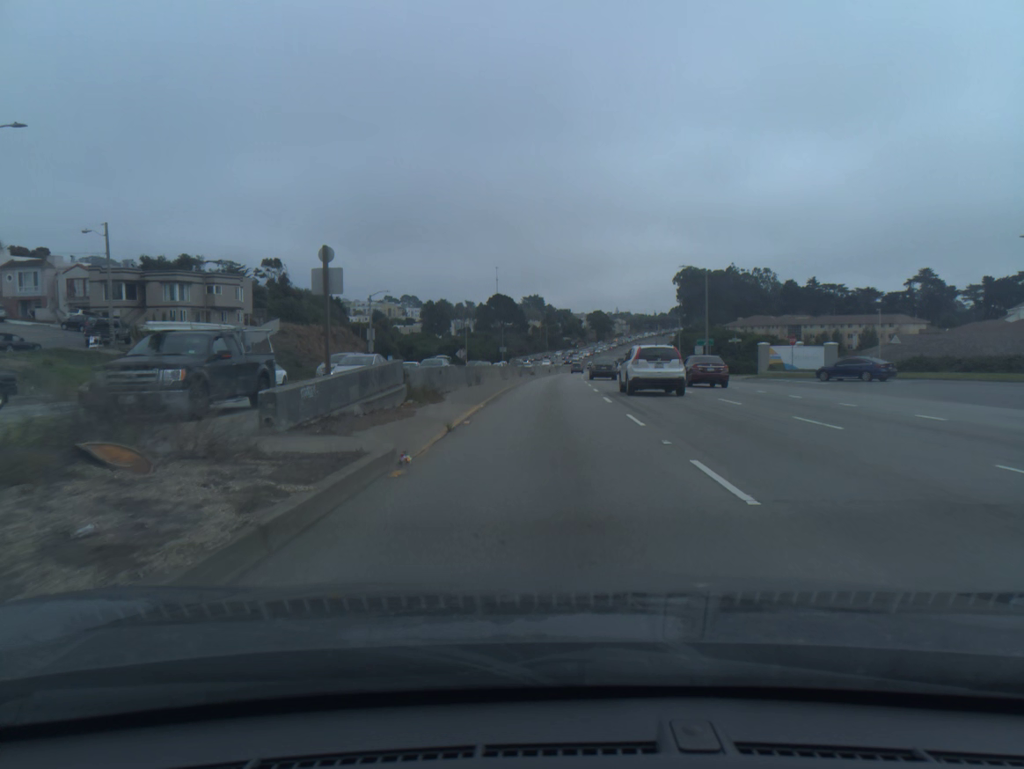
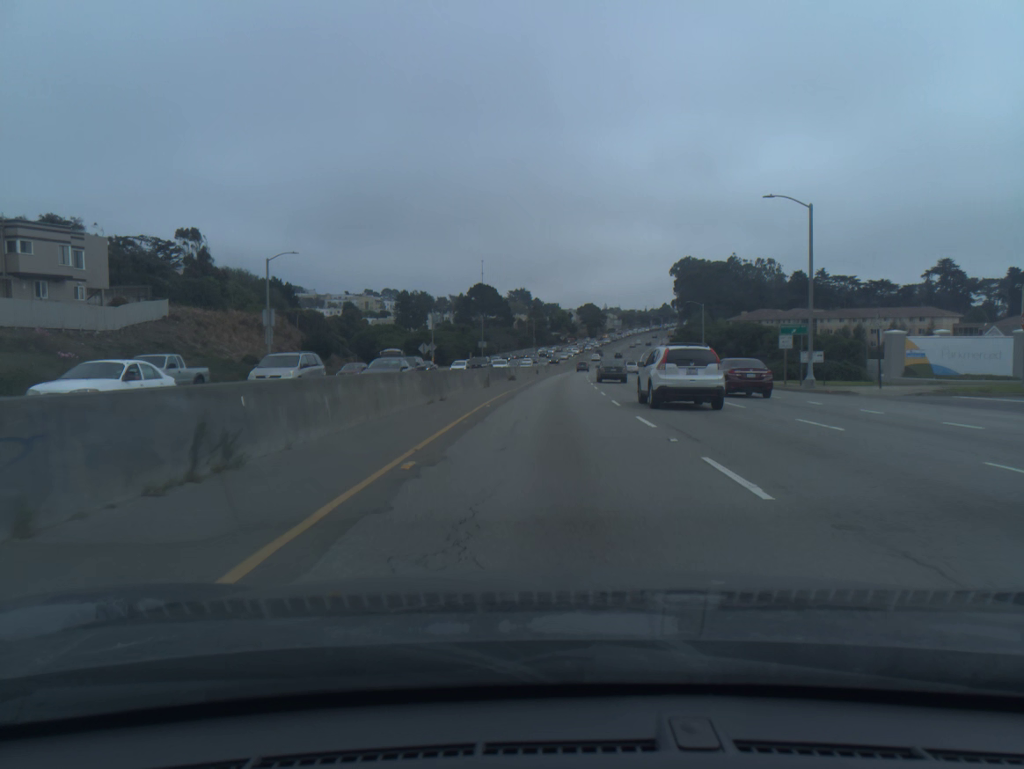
(+0.2, +29.0) m; +1°
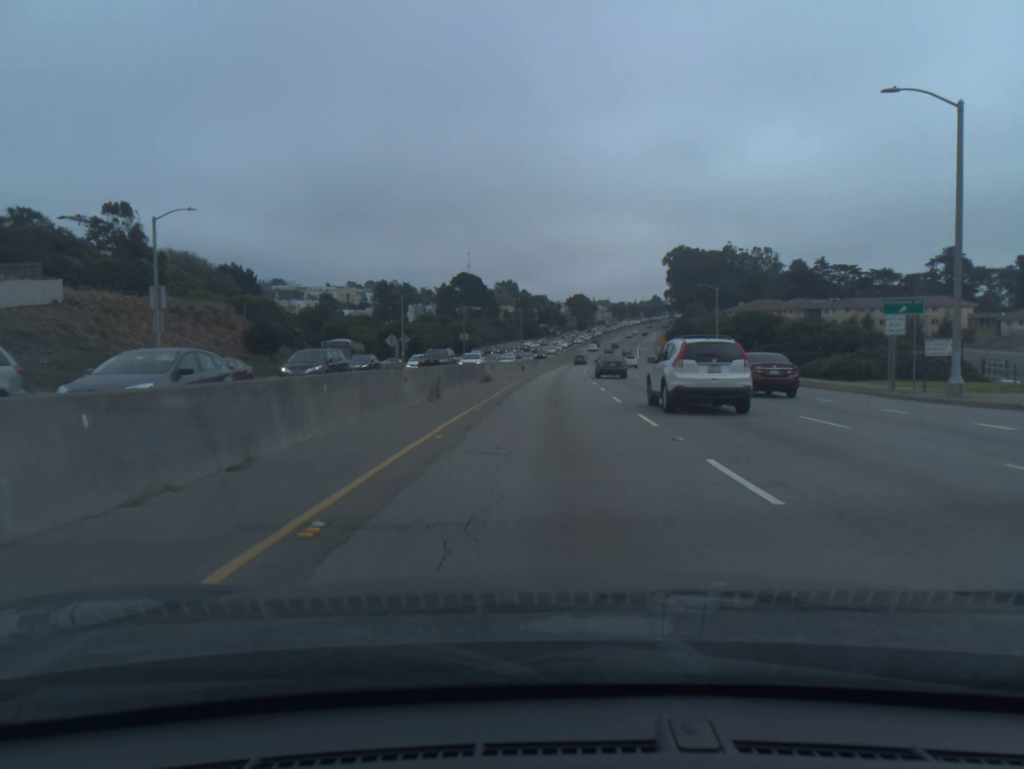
(+0.1, +15.0) m; +1°
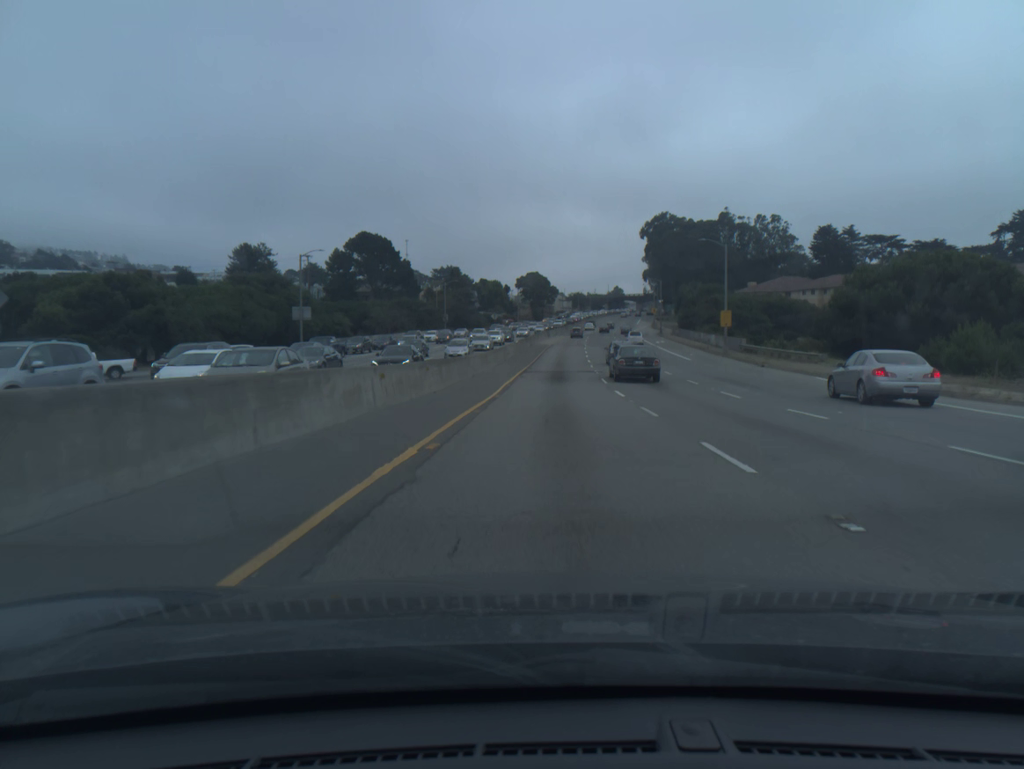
(+2.5, +79.9) m; +4°
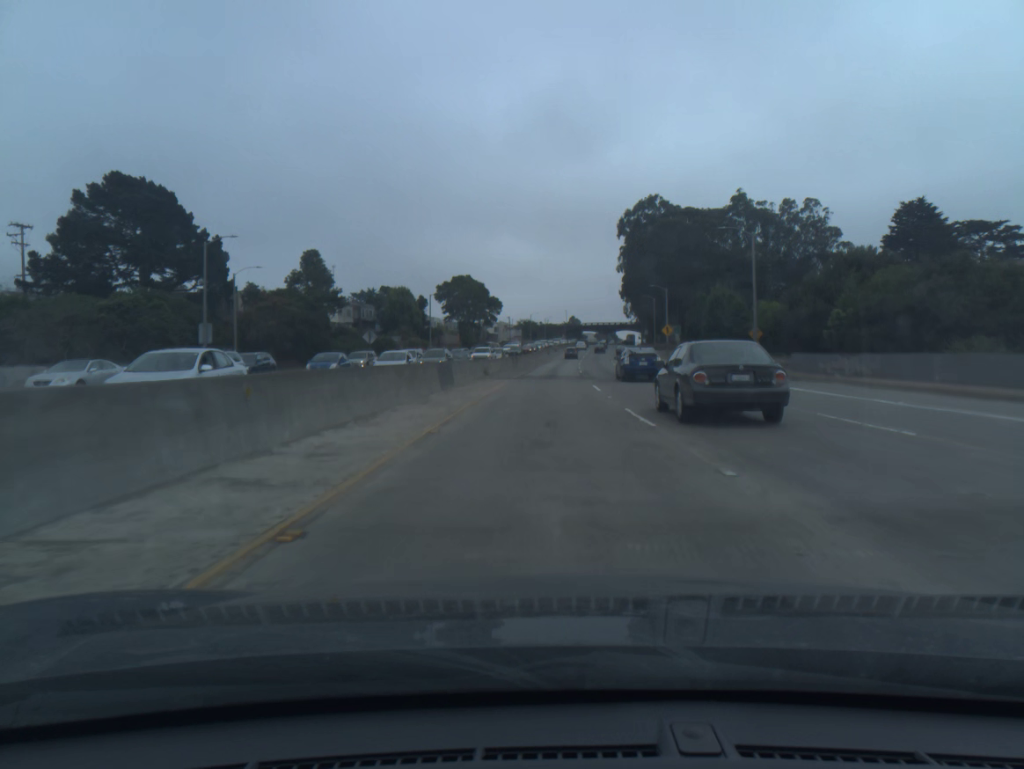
(+2.8, +84.2) m; +4°
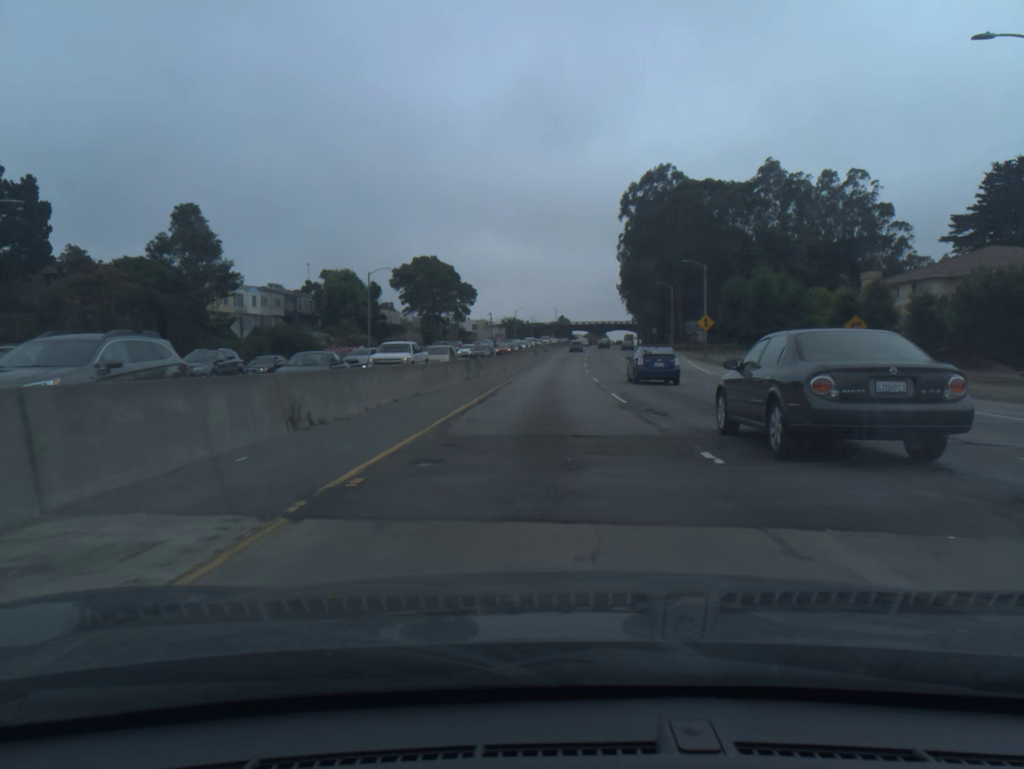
(+0.3, +32.8) m; +1°
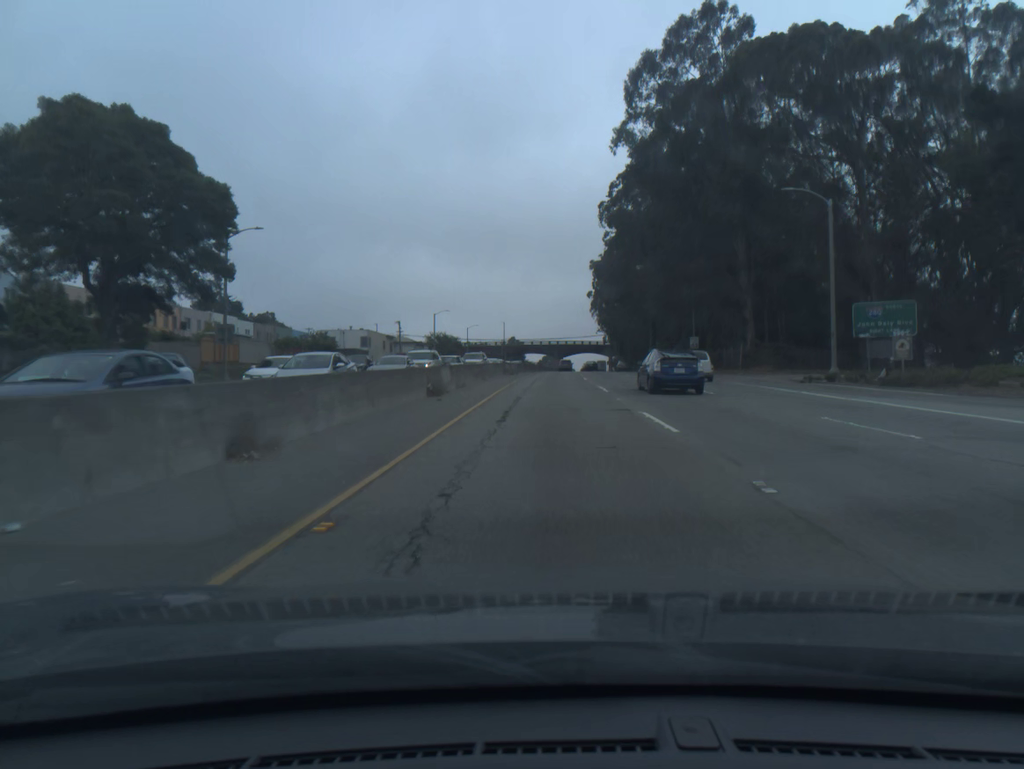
(+2.3, +79.3) m; +3°
